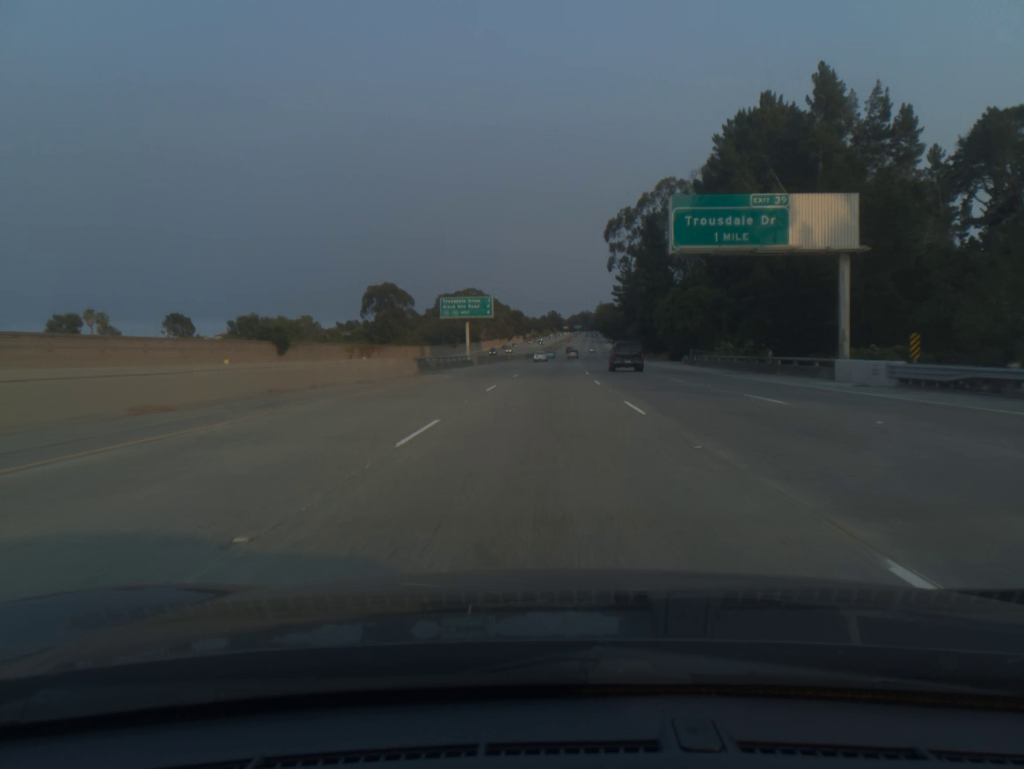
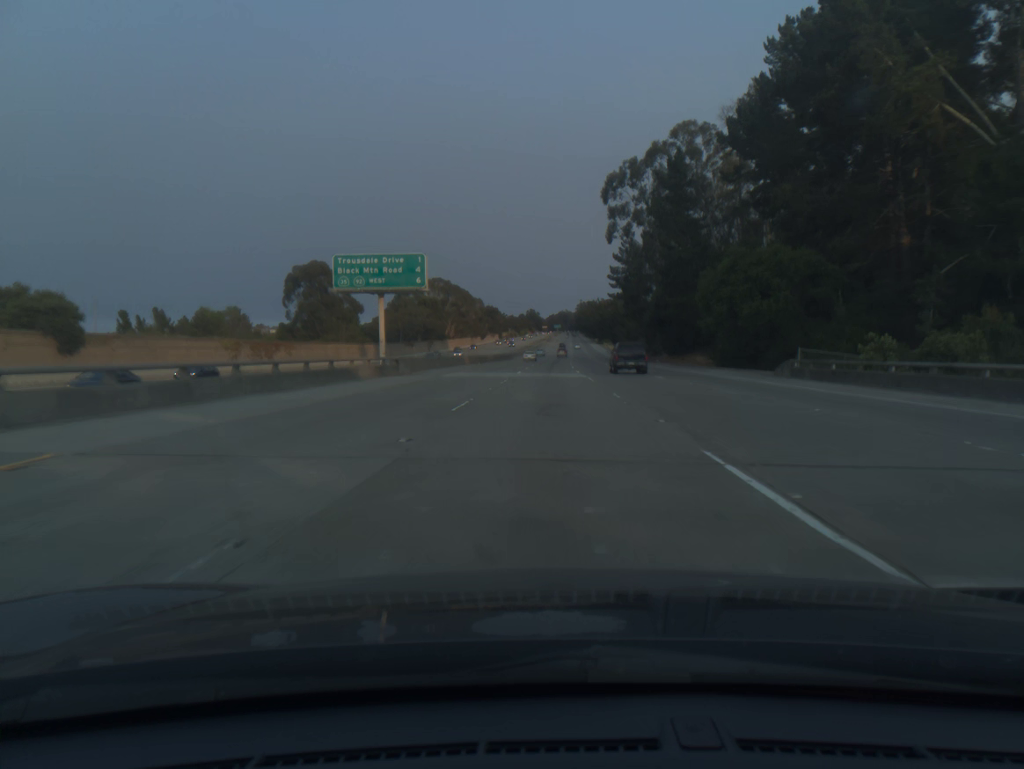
(+0.5, +39.3) m; +2°
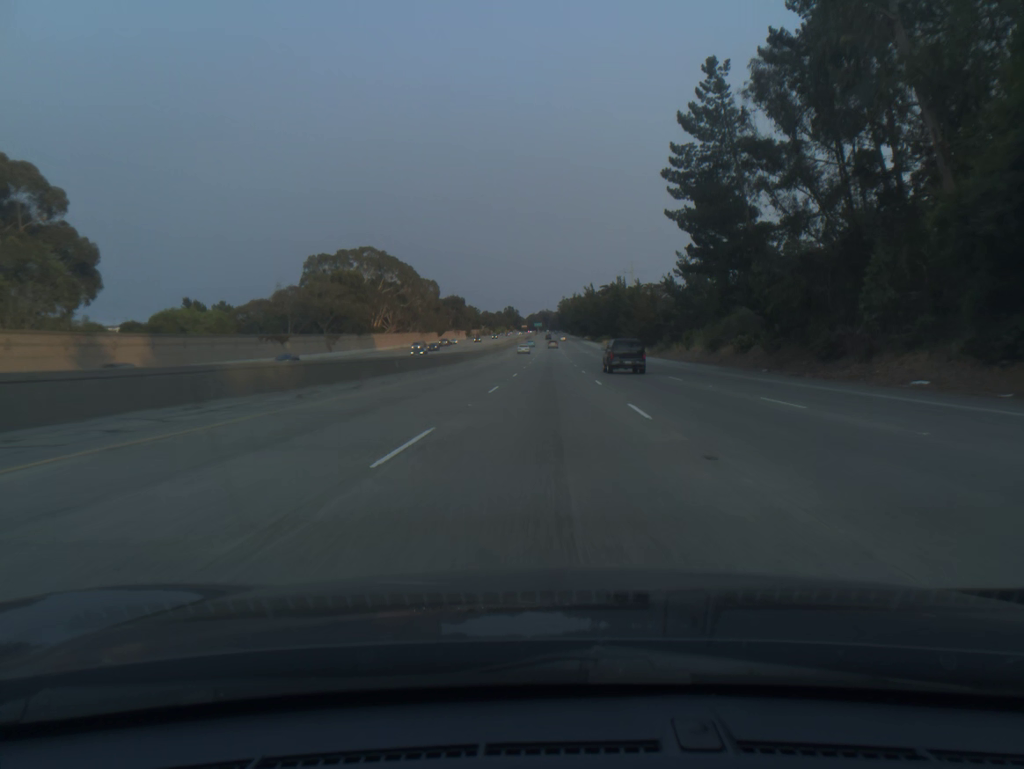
(+1.1, +78.6) m; +1°
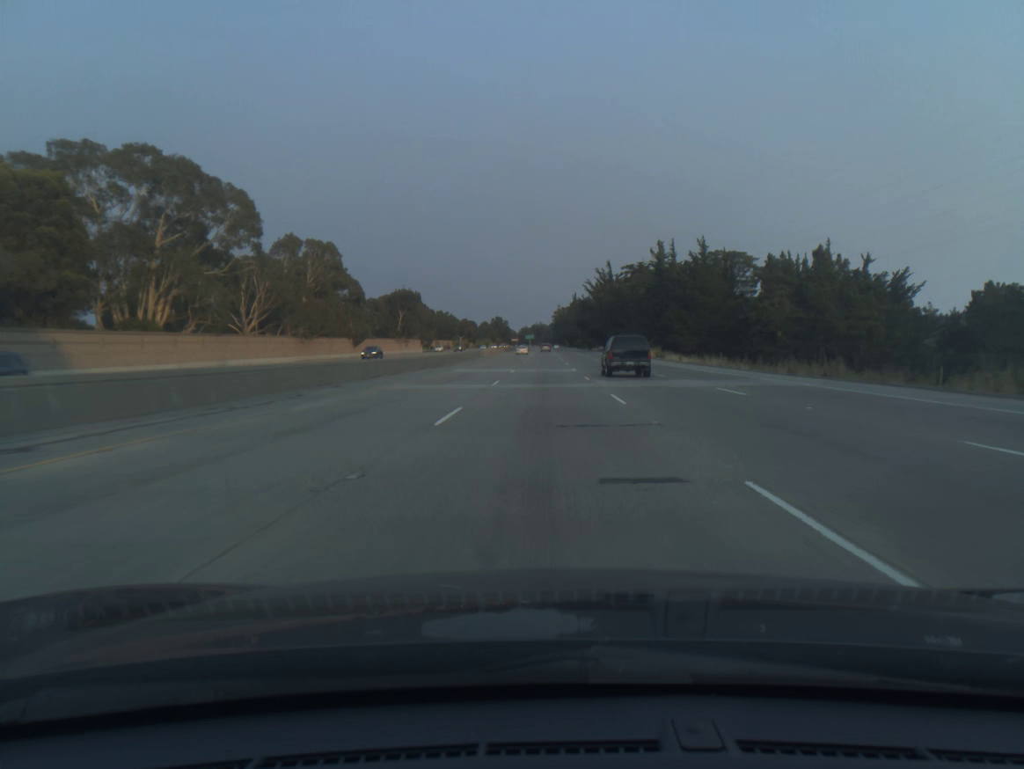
(+1.1, +97.9) m; +1°
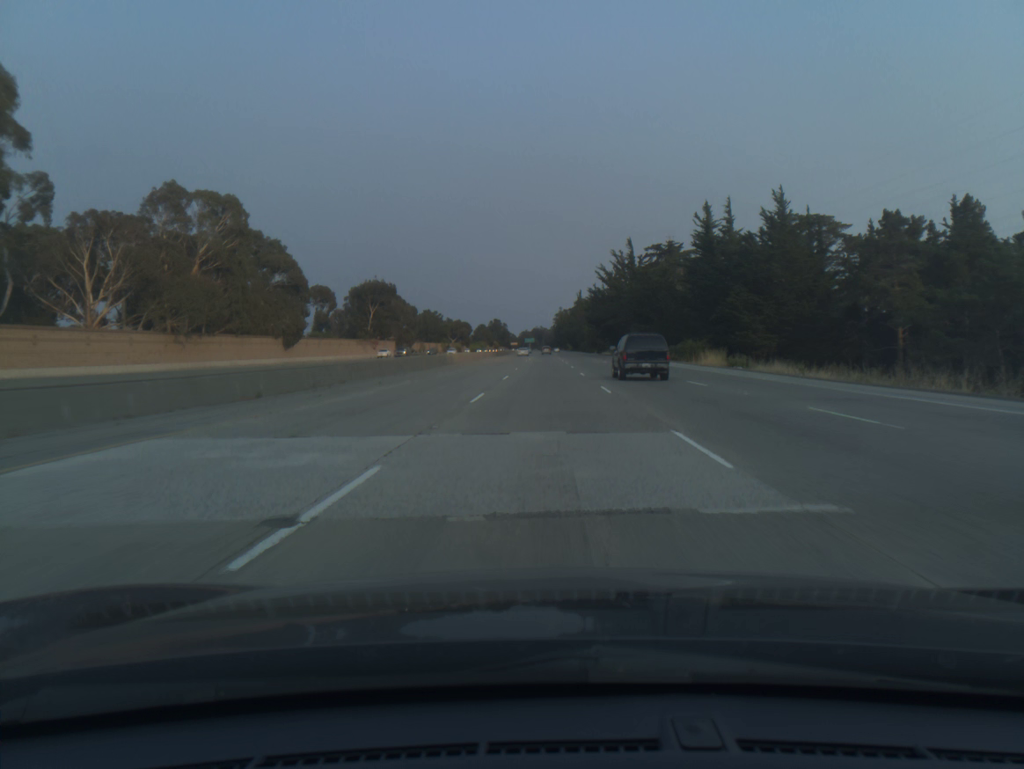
(0.0, +38.9) m; 0°
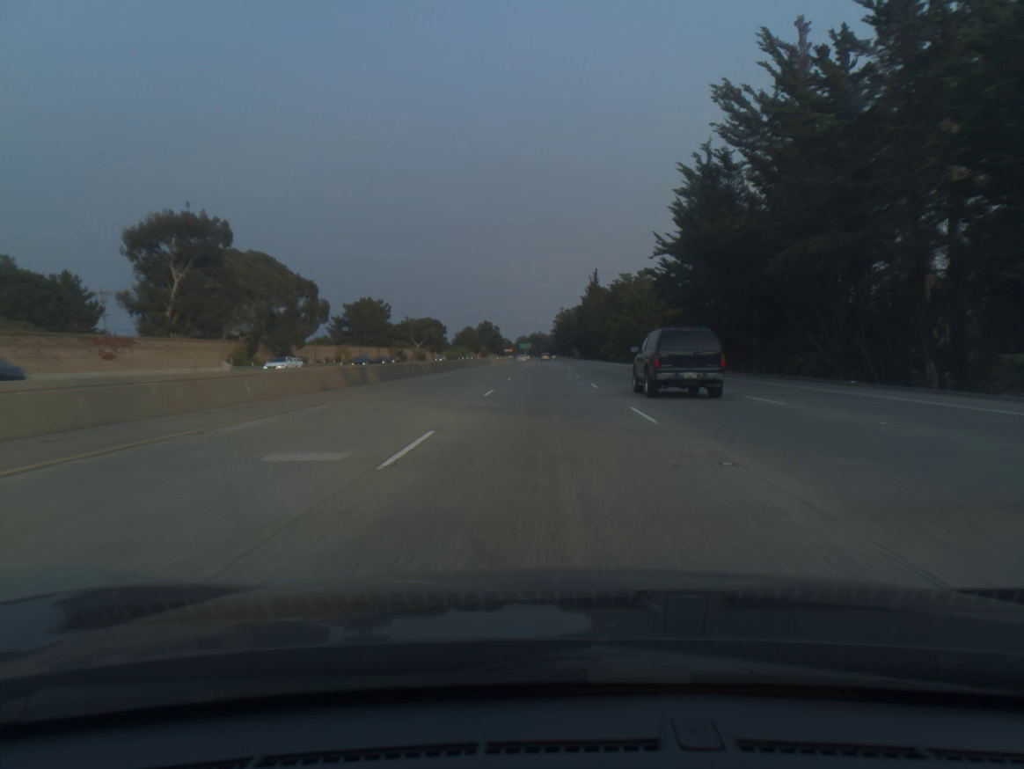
(+0.2, +96.9) m; 0°
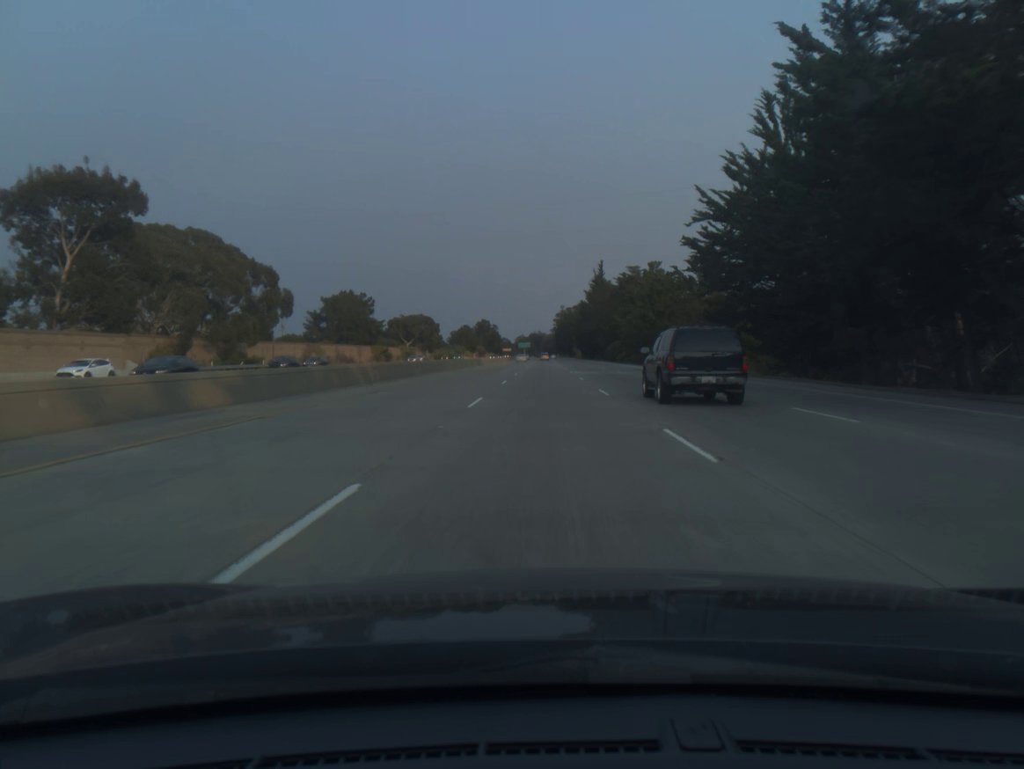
(0.0, +19.4) m; 0°
